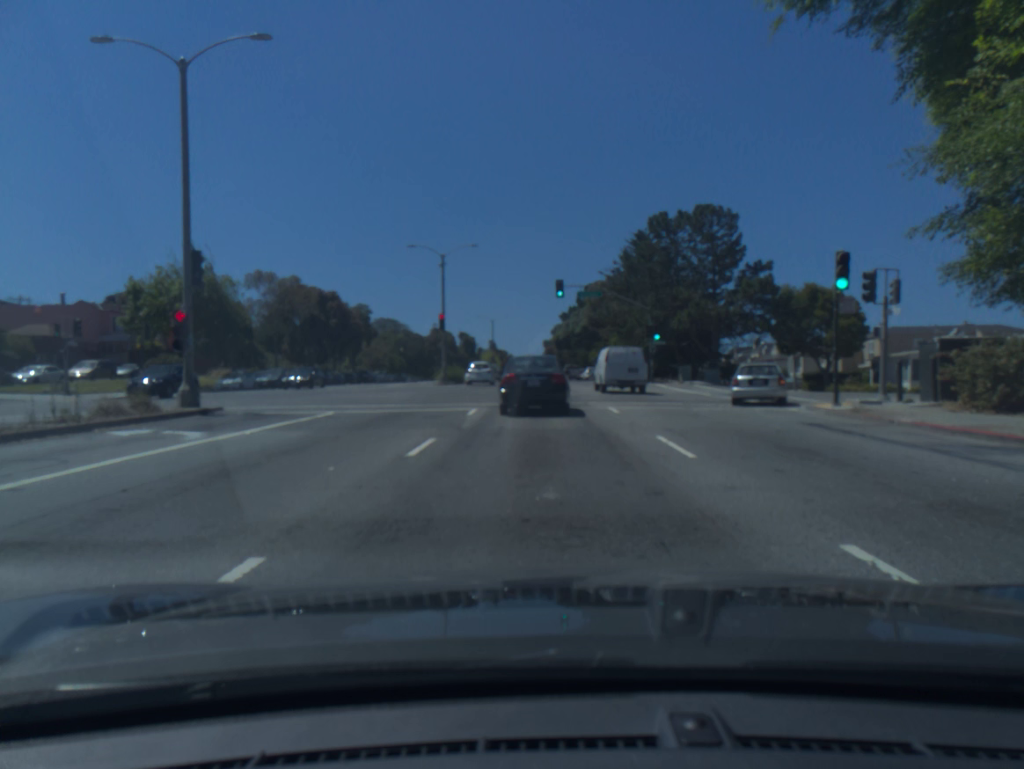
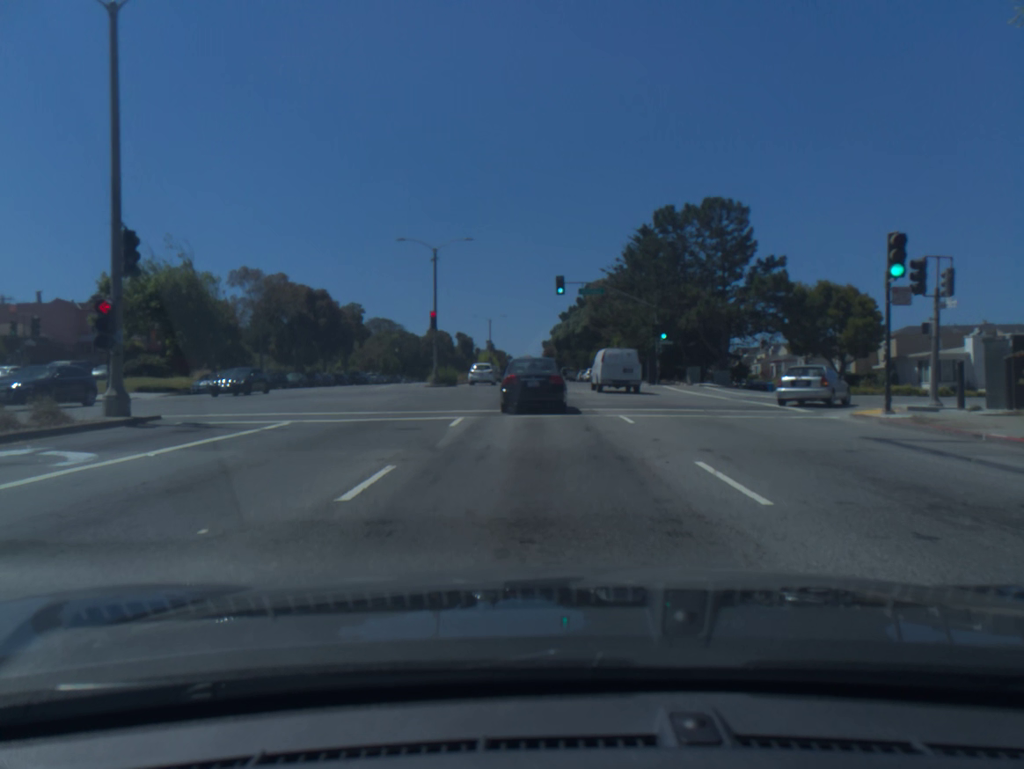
(0.0, +3.3) m; 0°
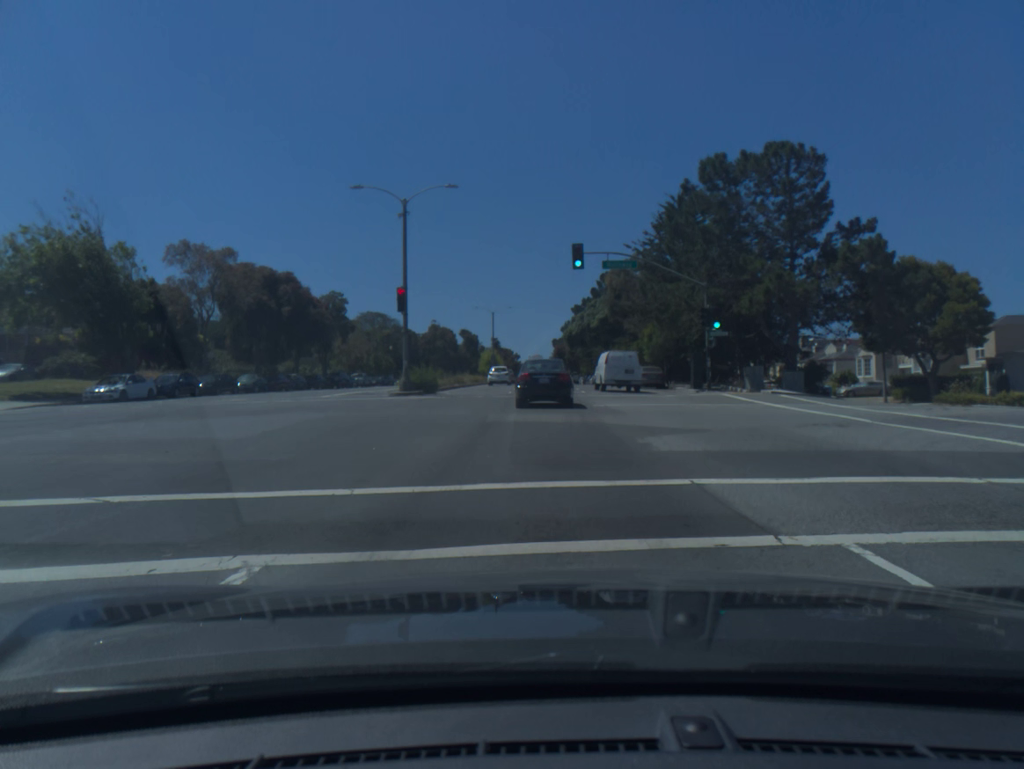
(-0.1, +13.2) m; -1°
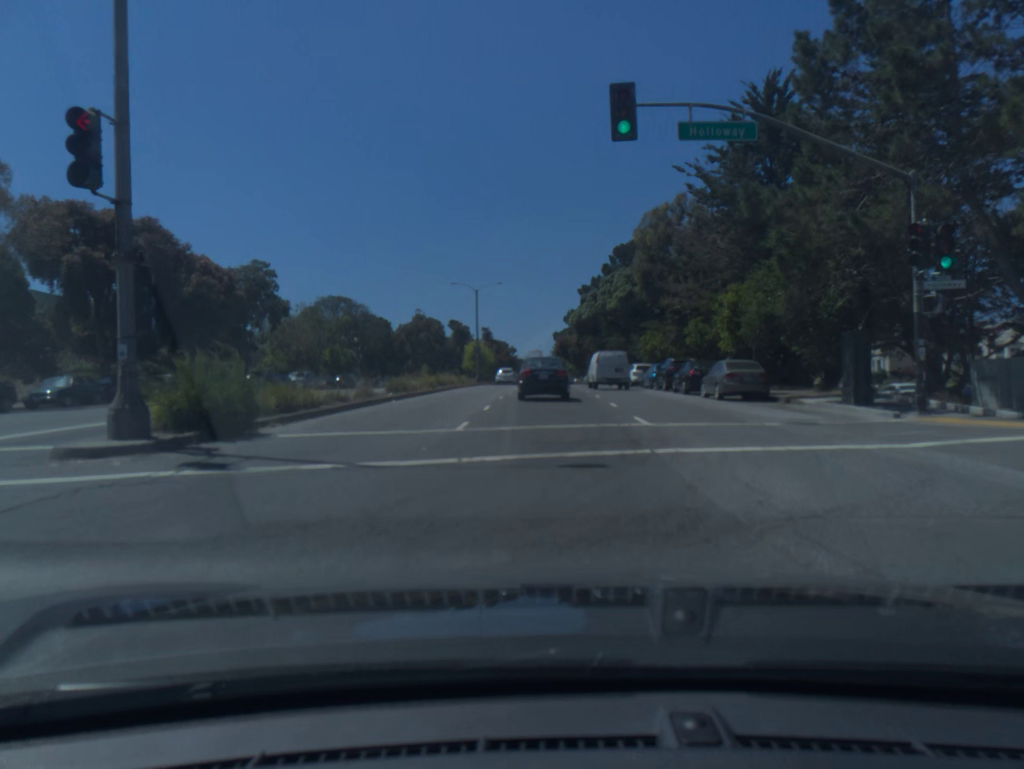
(+0.1, +22.9) m; 0°
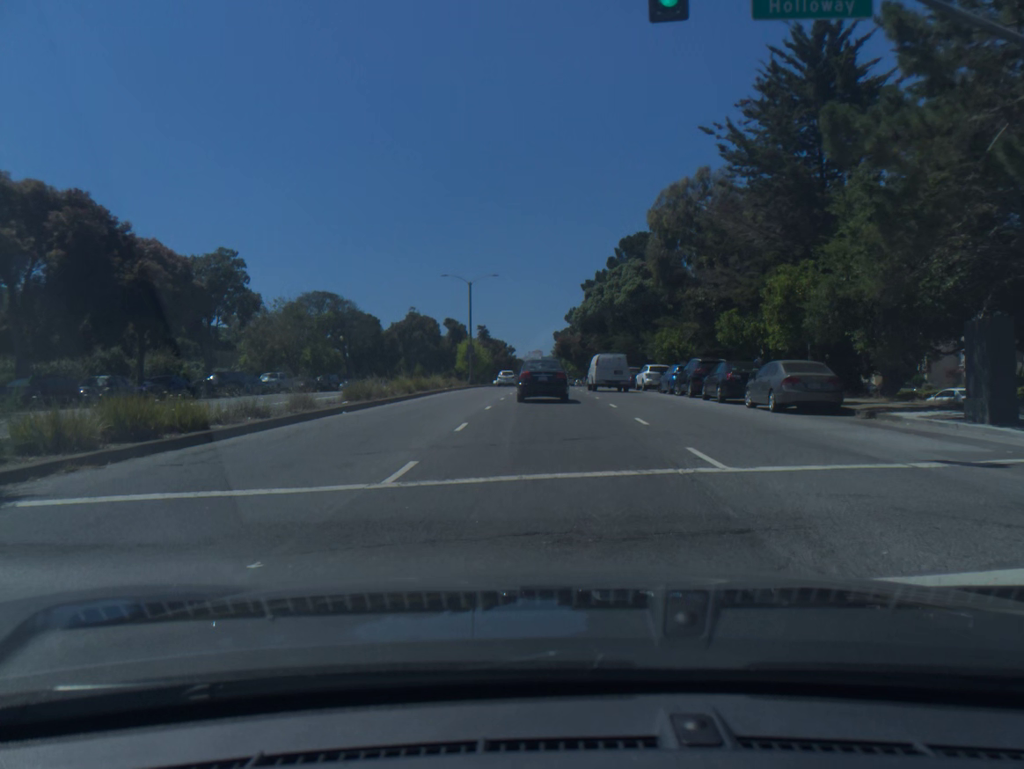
(0.0, +6.3) m; 0°
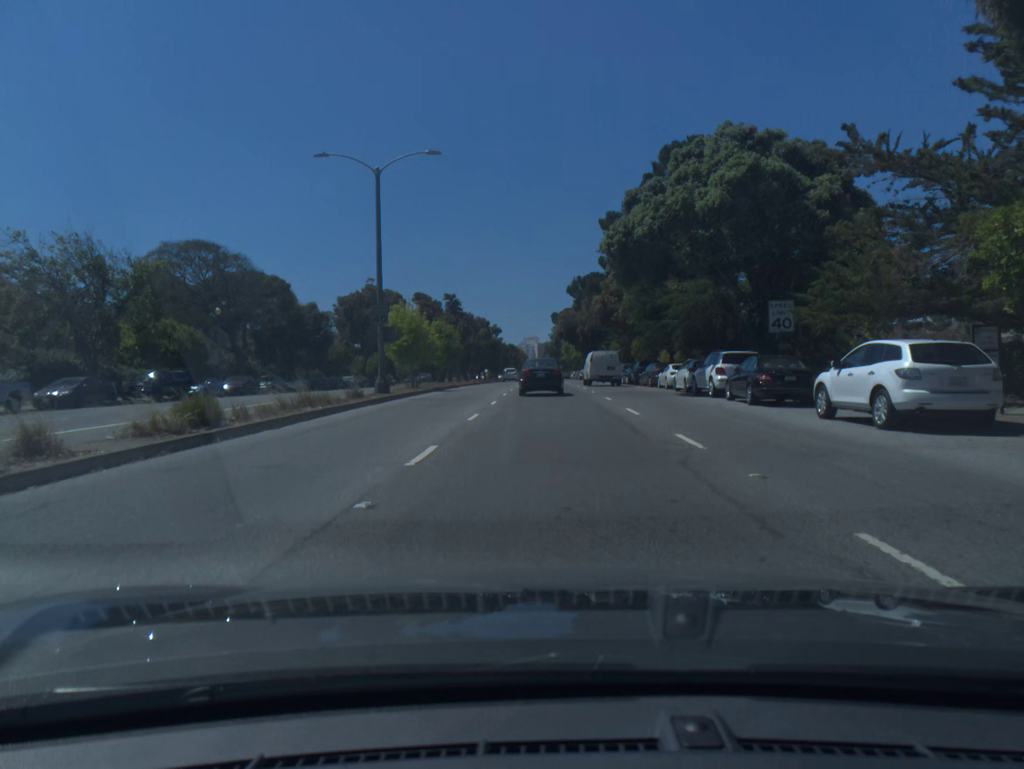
(+0.1, +34.1) m; 0°
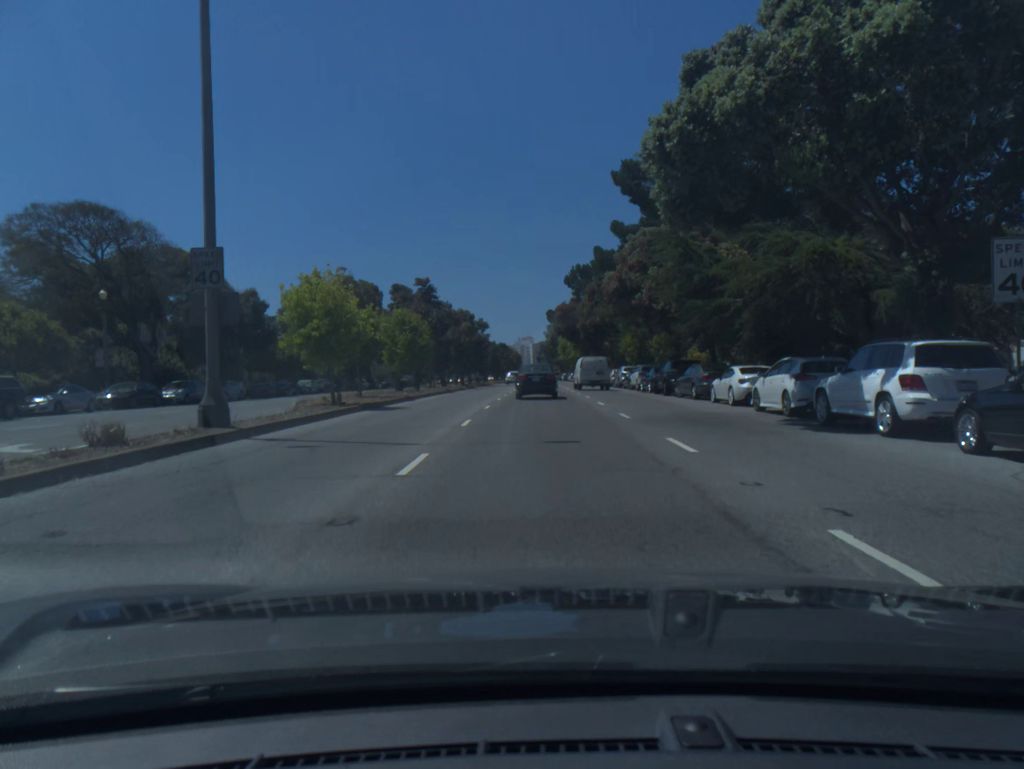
(0.0, +14.5) m; 0°
